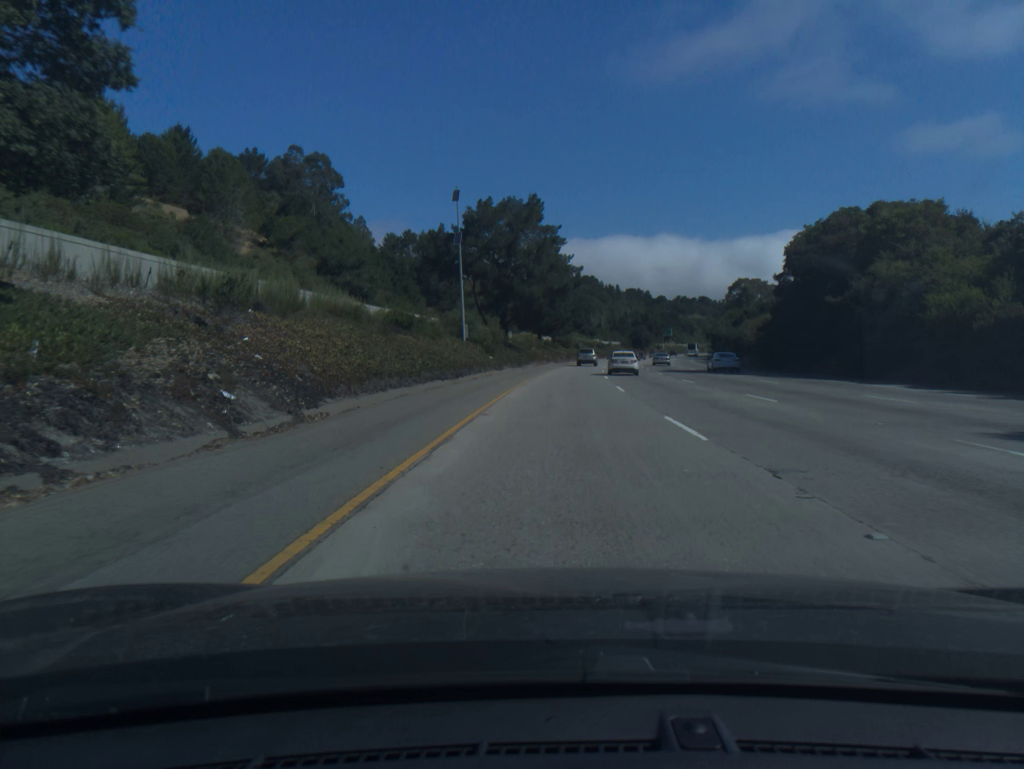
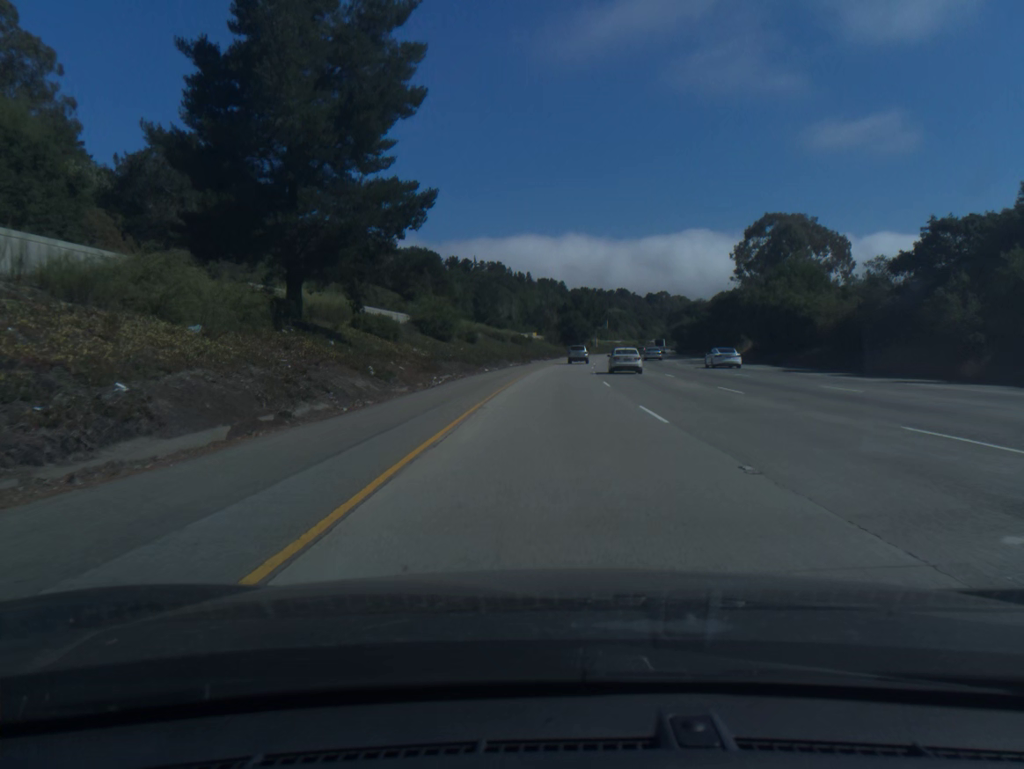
(+5.1, +85.4) m; +7°
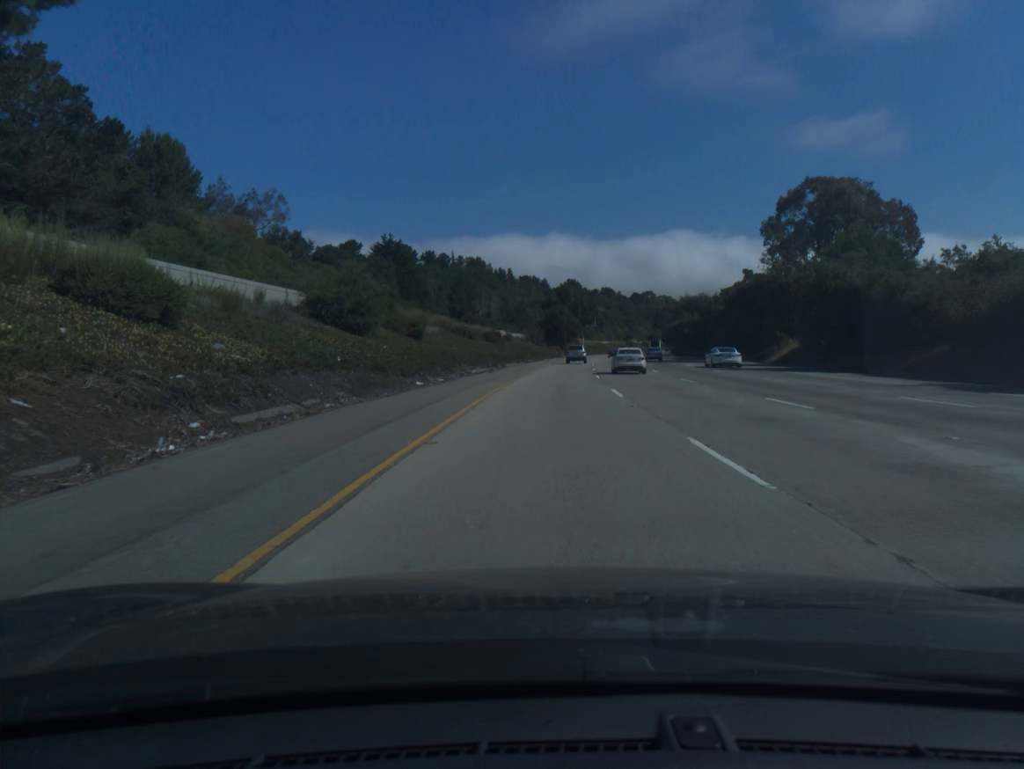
(+0.2, +21.4) m; +1°
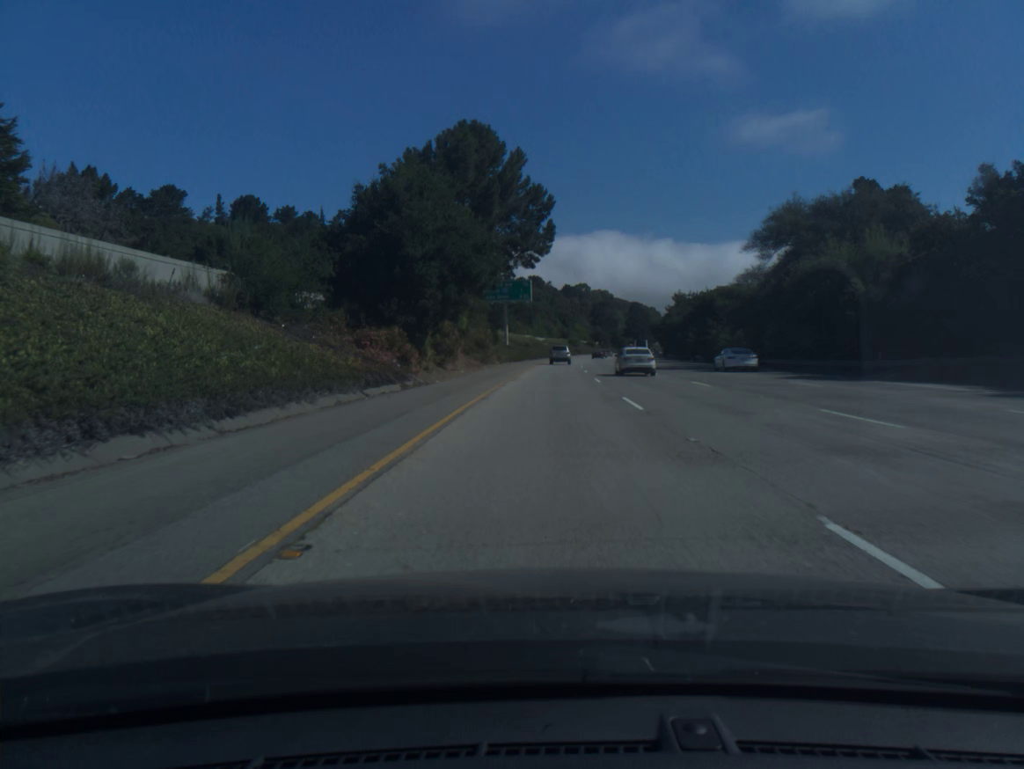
(+5.5, +107.6) m; +5°
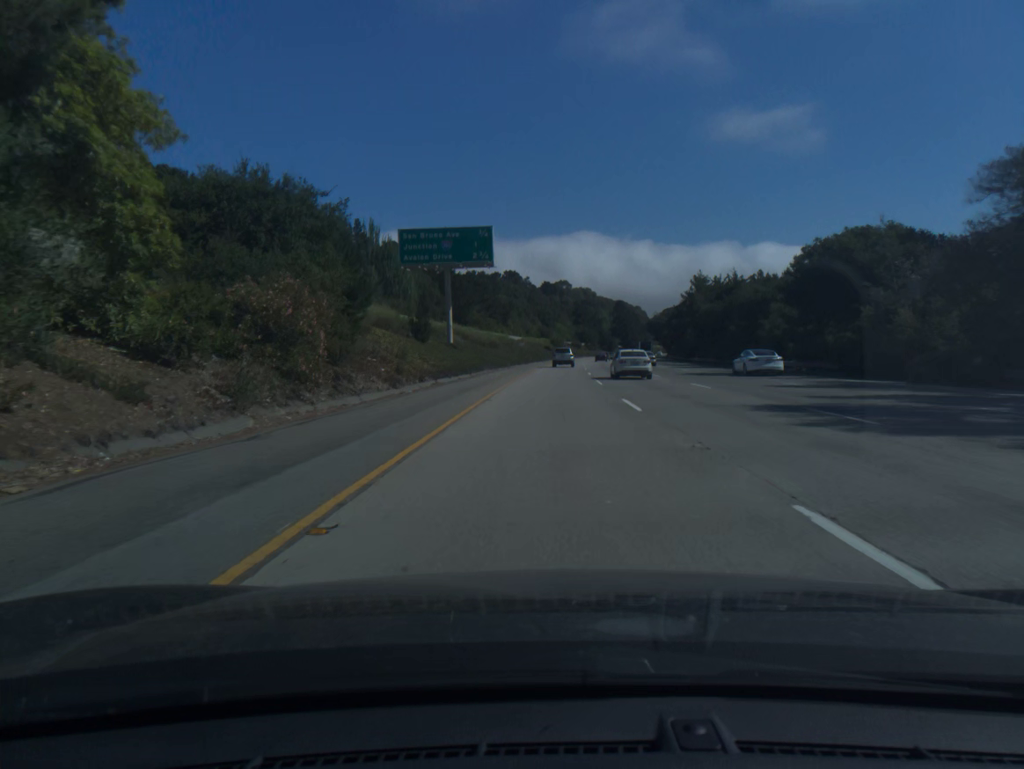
(+0.7, +43.3) m; +2°
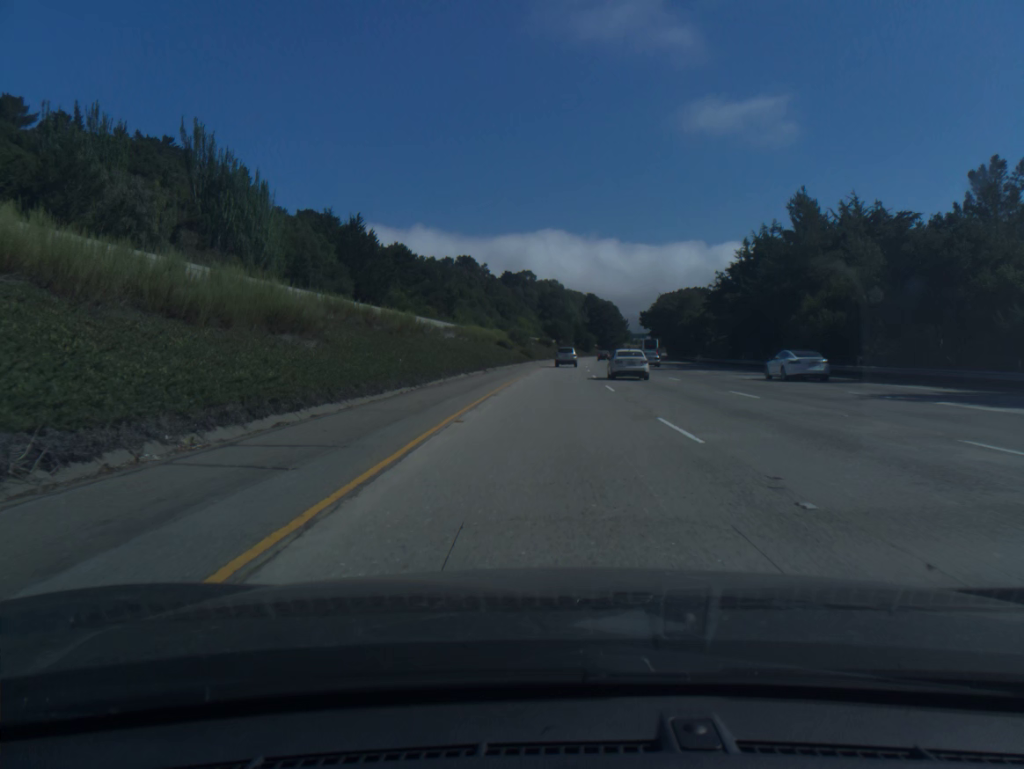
(+1.4, +64.9) m; +3°
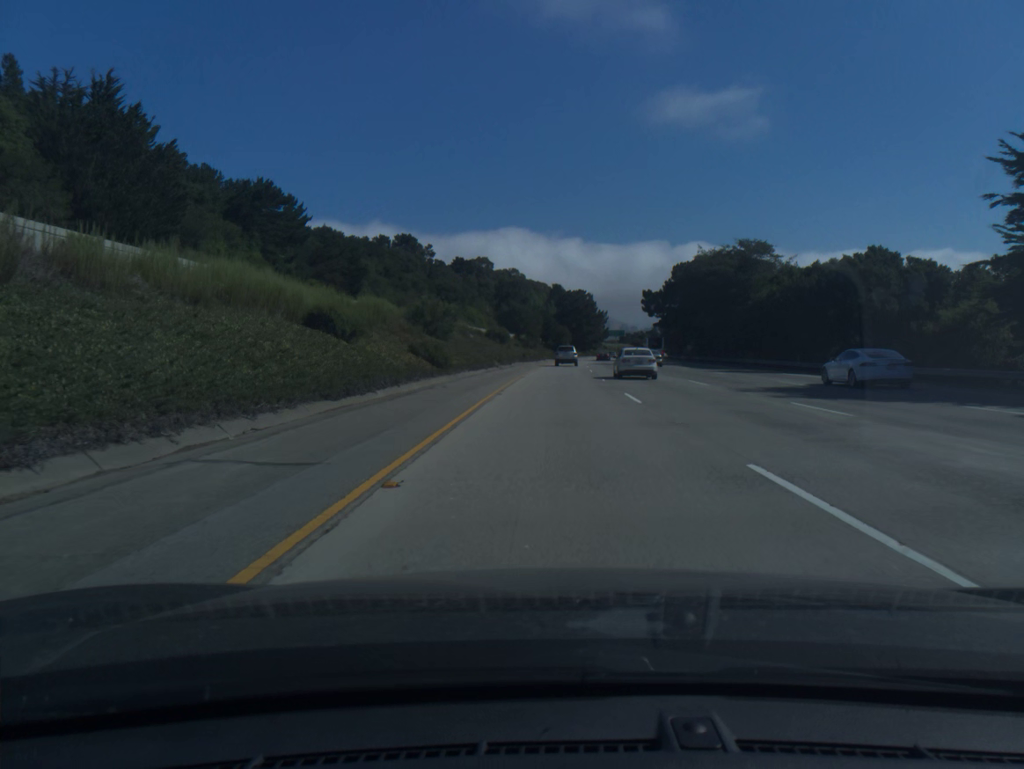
(+1.5, +64.8) m; +3°
